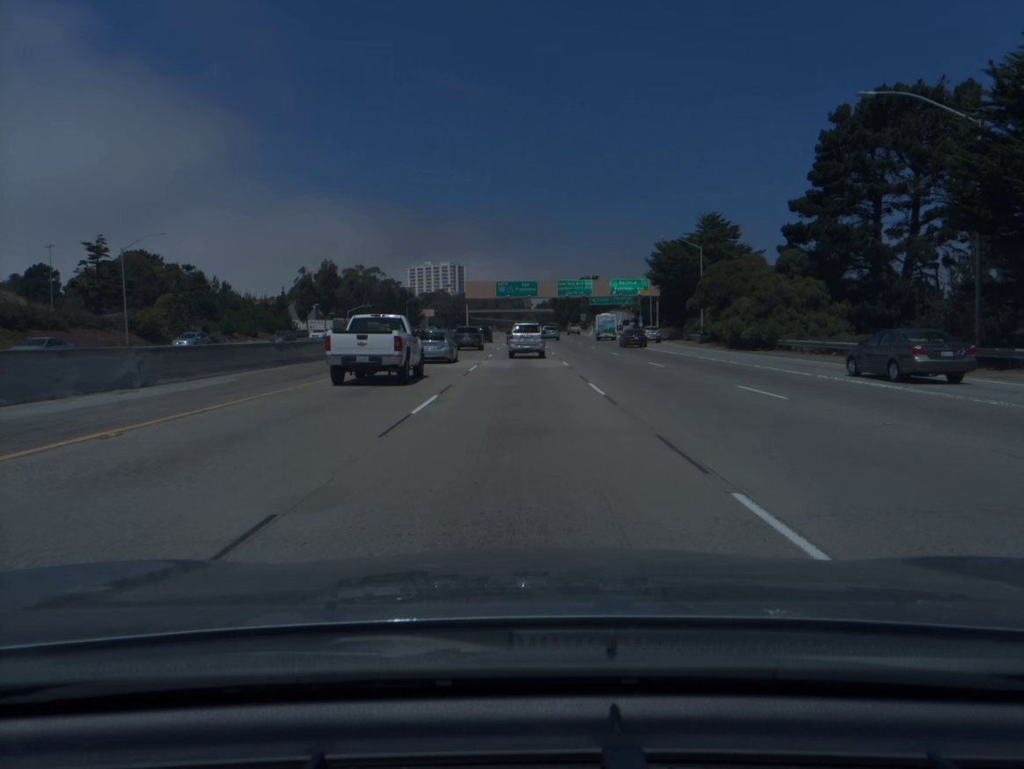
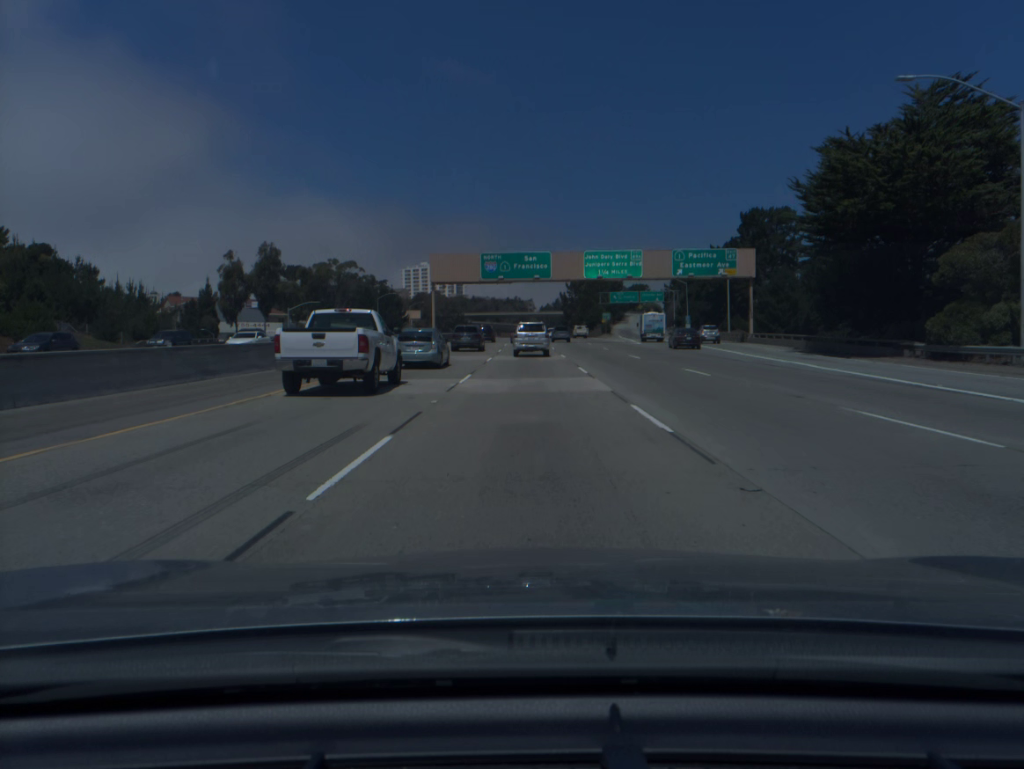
(-0.2, +50.7) m; 0°
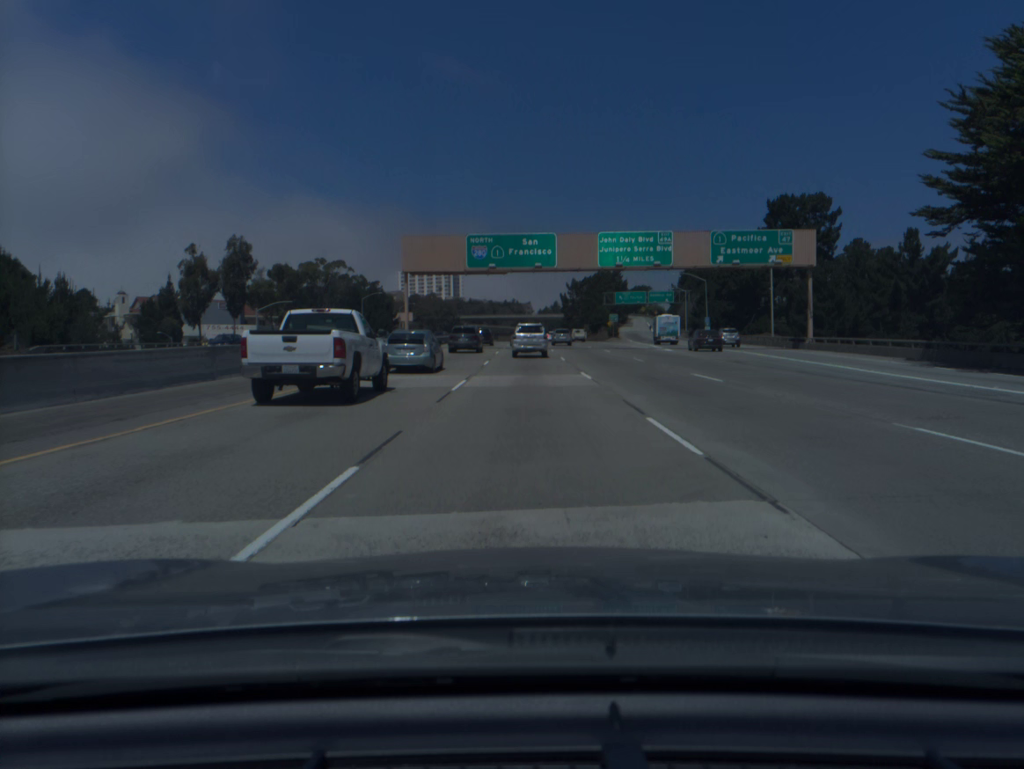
(0.0, +16.6) m; 0°
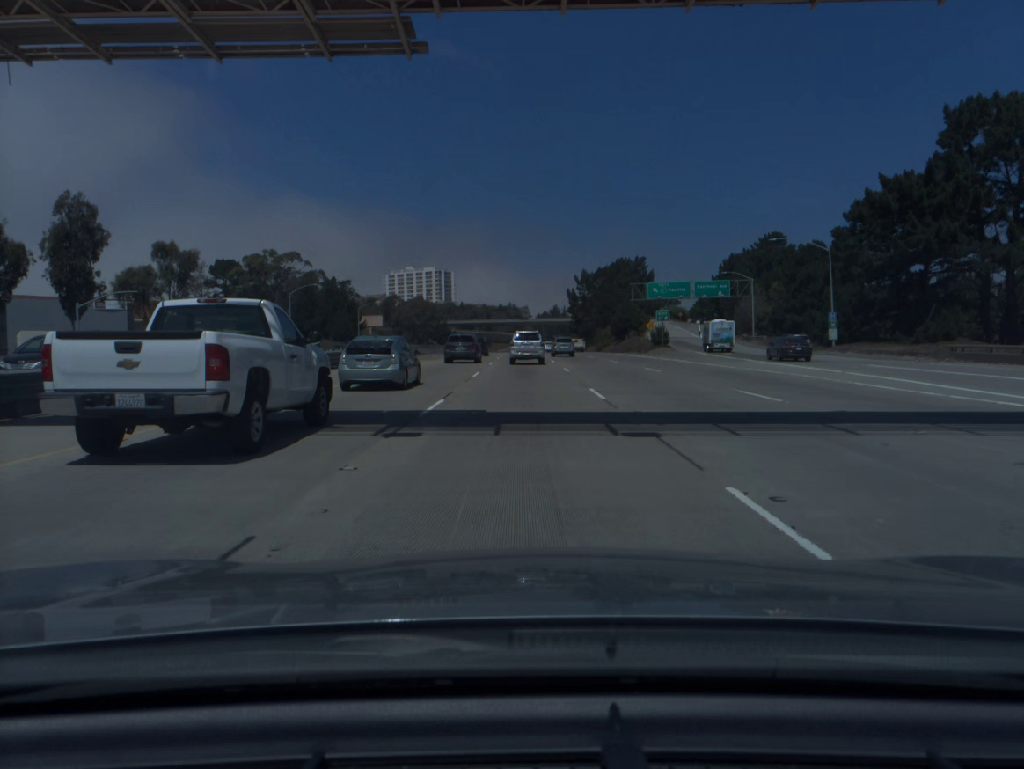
(+0.2, +49.3) m; 0°
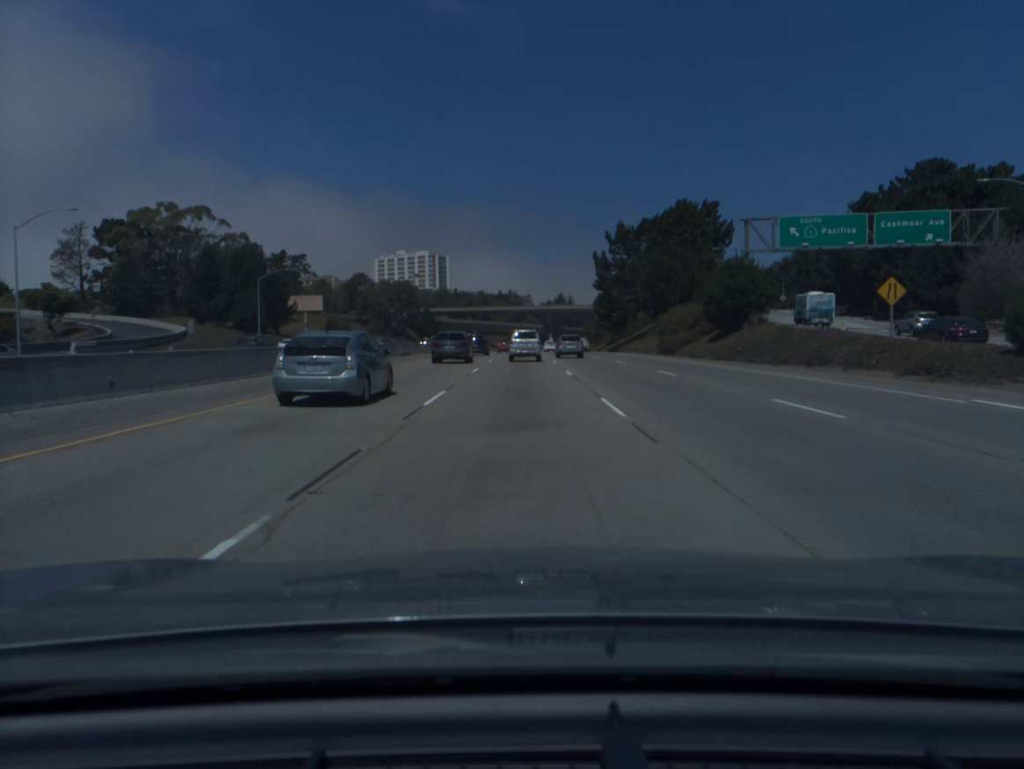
(-0.1, +65.1) m; 0°
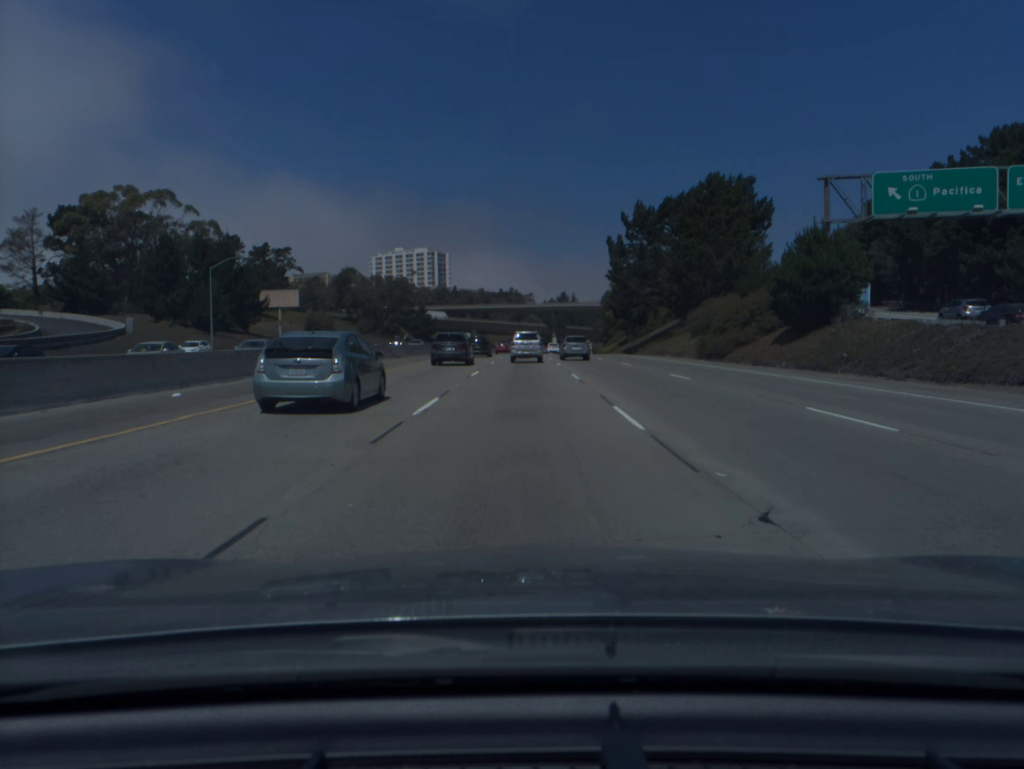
(0.0, +16.3) m; 0°
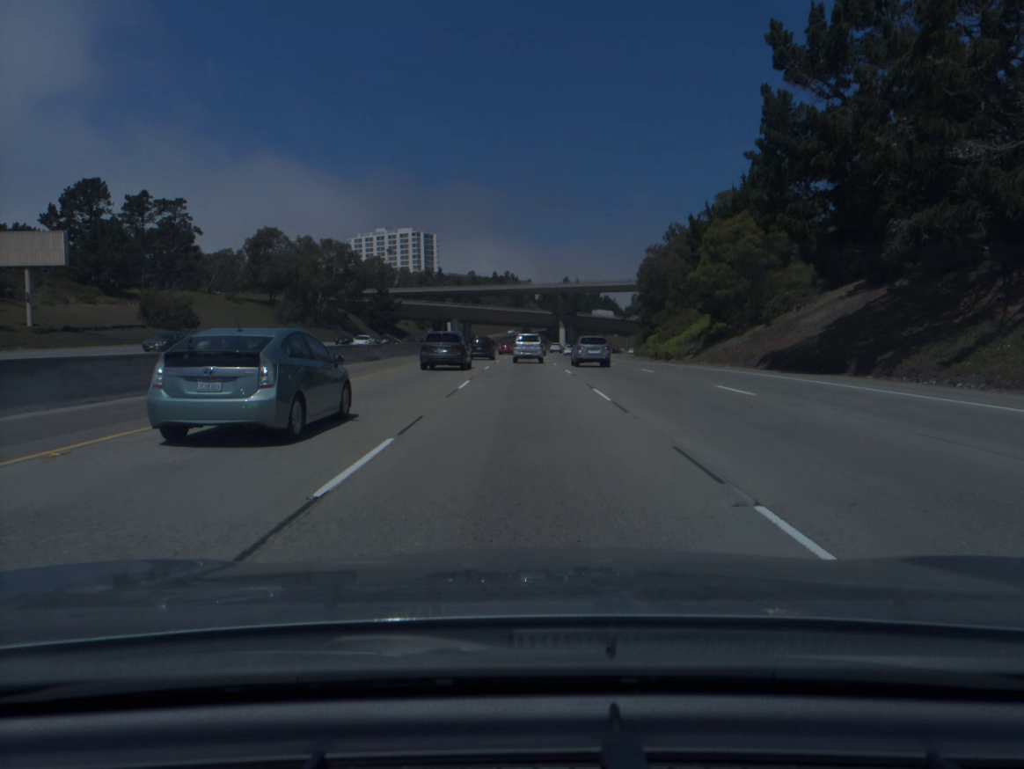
(0.0, +65.6) m; 0°
